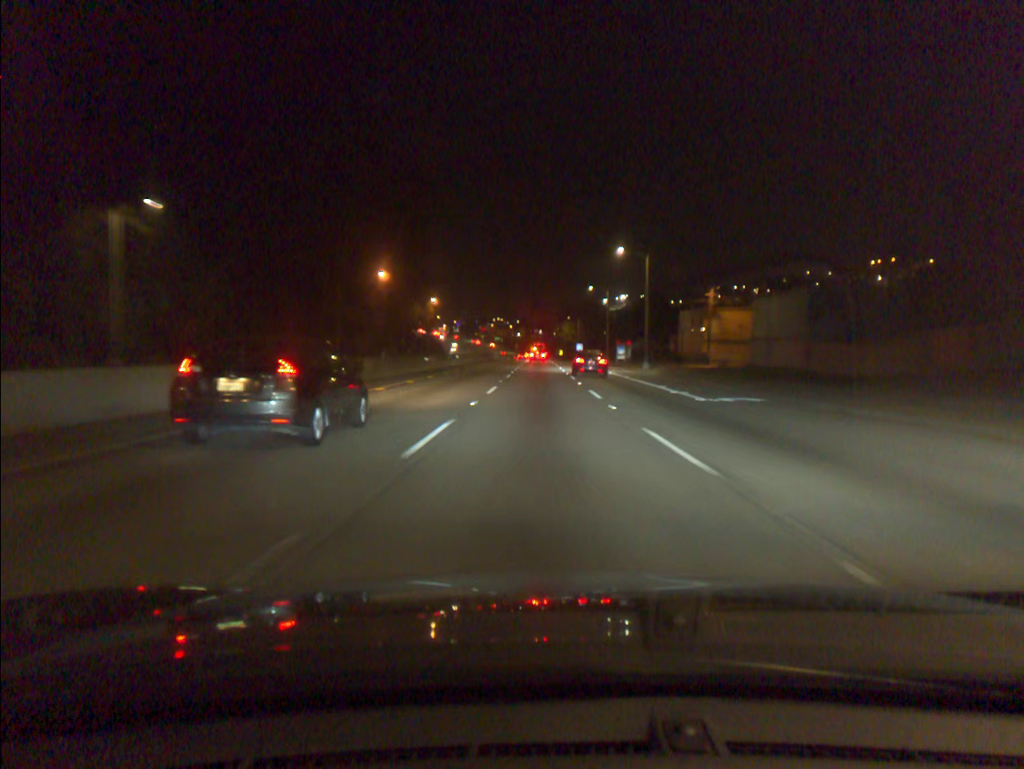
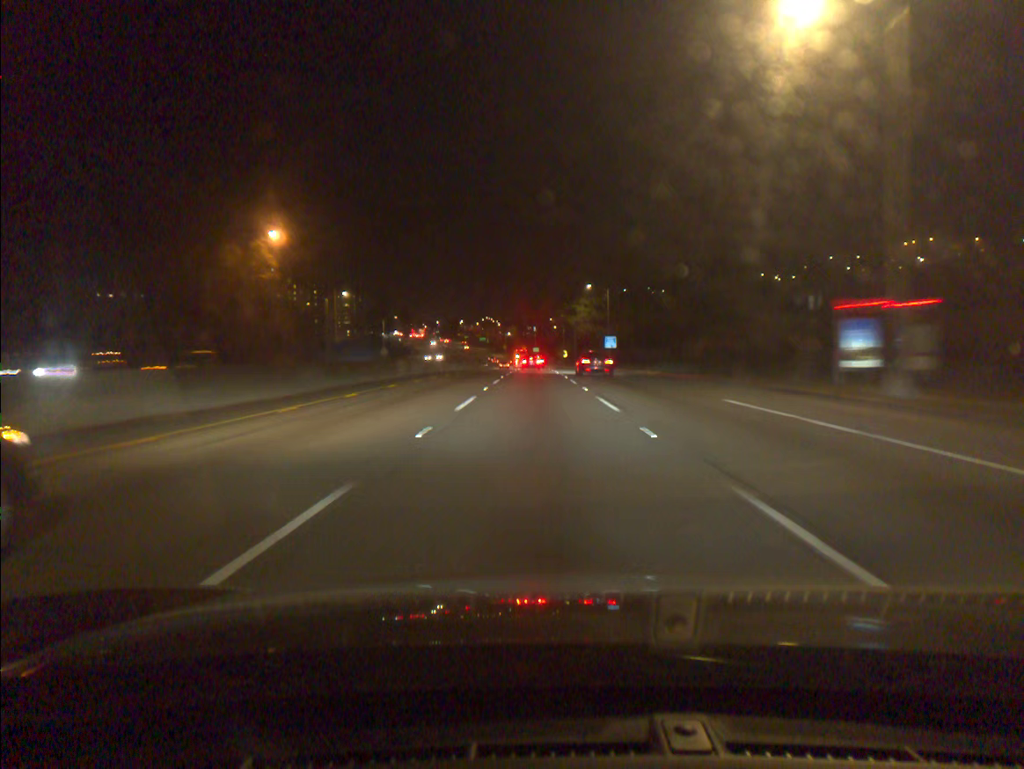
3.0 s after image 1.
(+0.5, +81.4) m; +1°
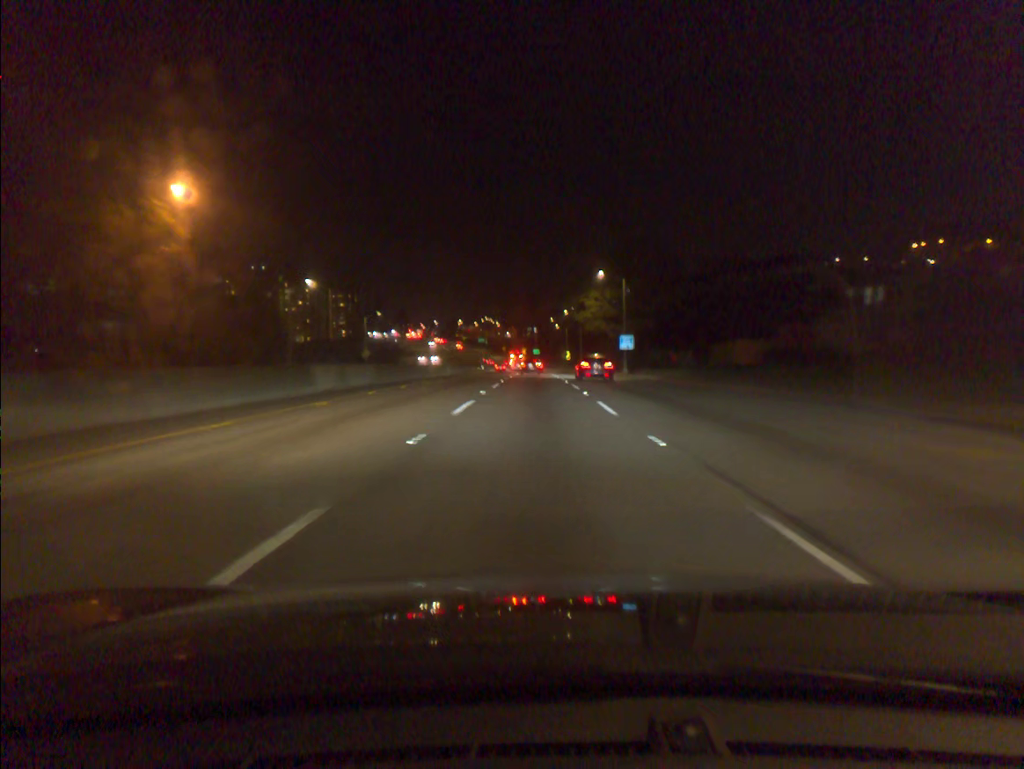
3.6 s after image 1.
(0.0, +15.7) m; 0°
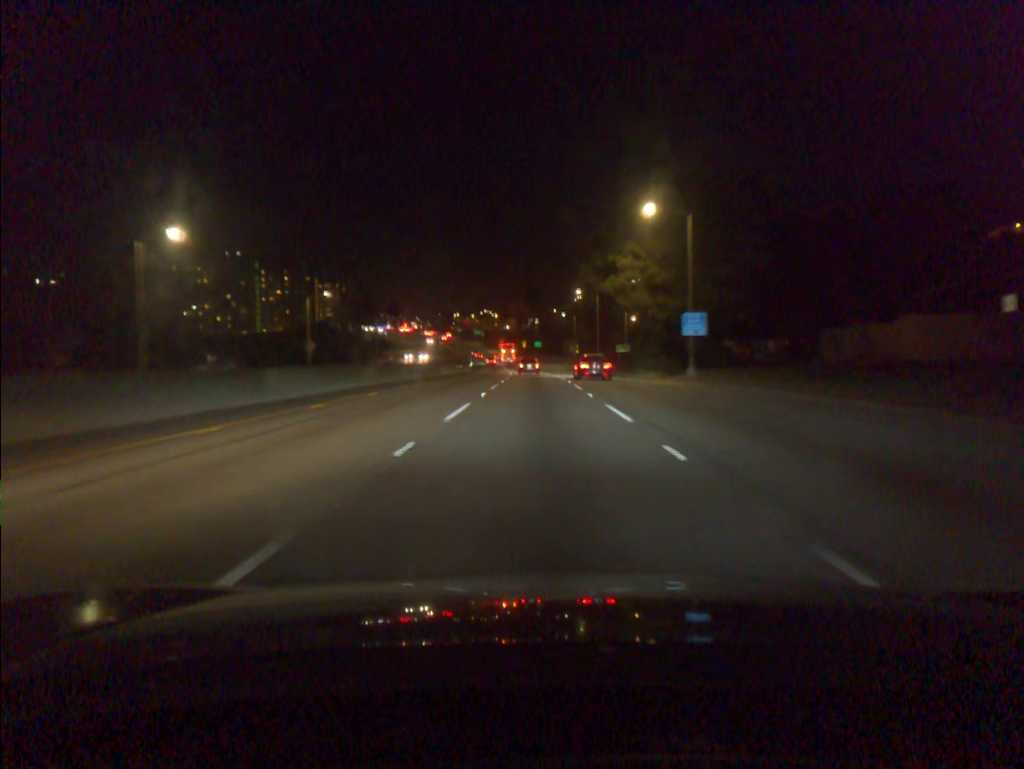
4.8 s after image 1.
(0.0, +30.8) m; 0°
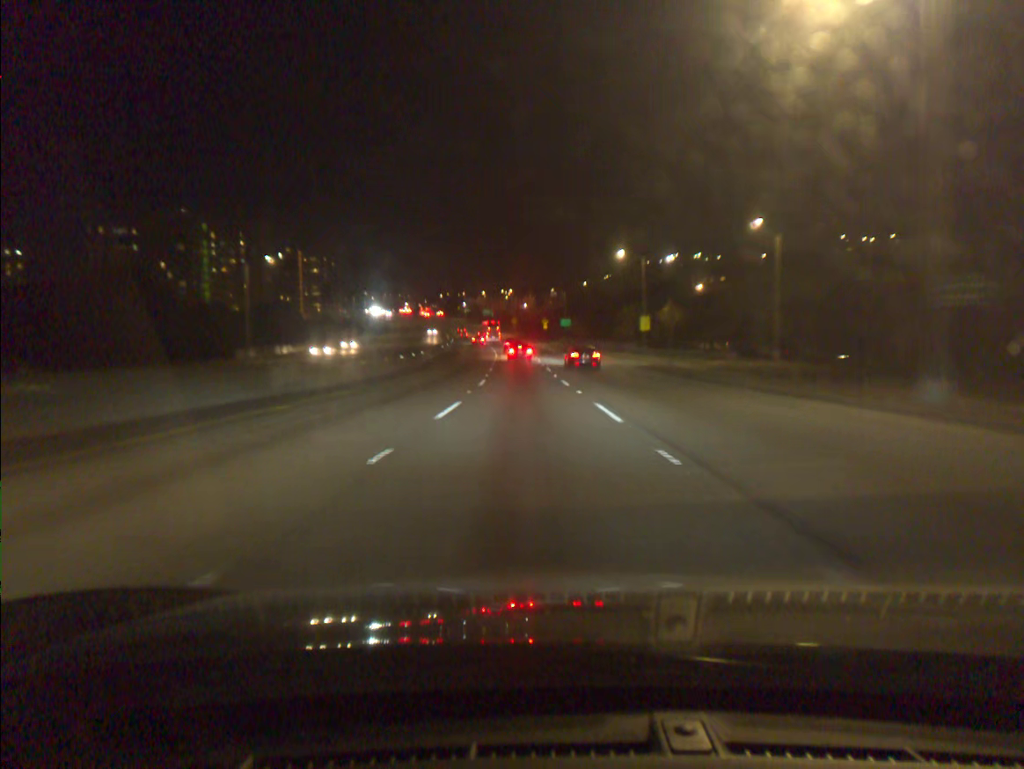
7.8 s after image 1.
(-0.6, +74.7) m; -2°
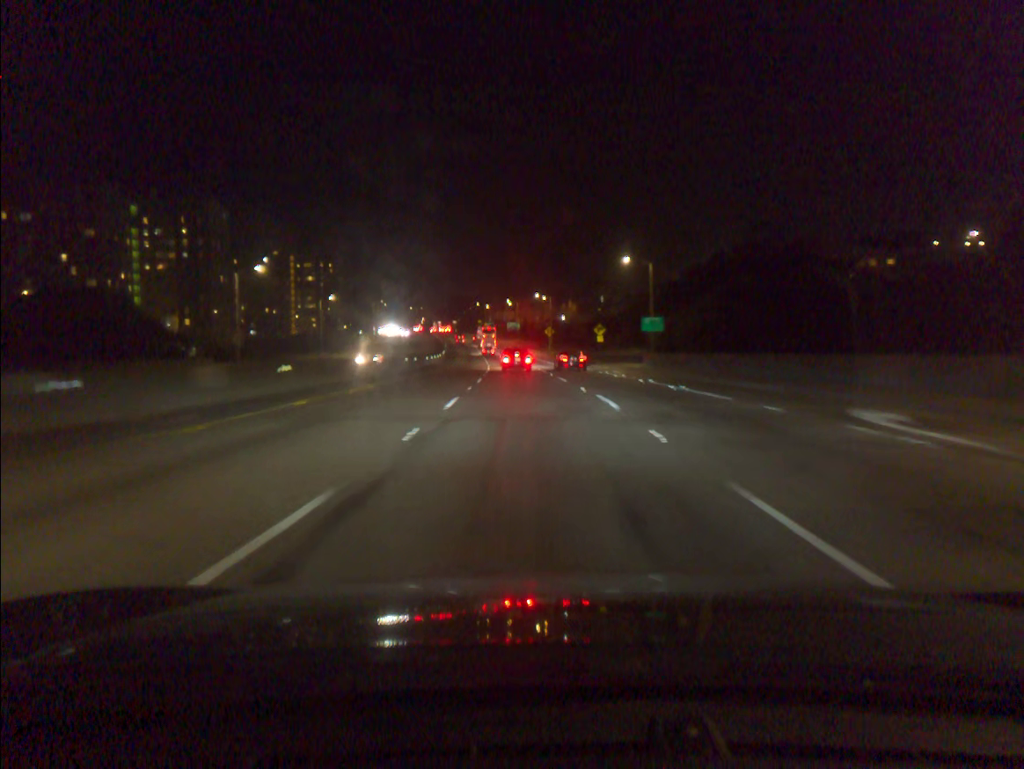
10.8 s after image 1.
(-1.6, +71.1) m; -2°
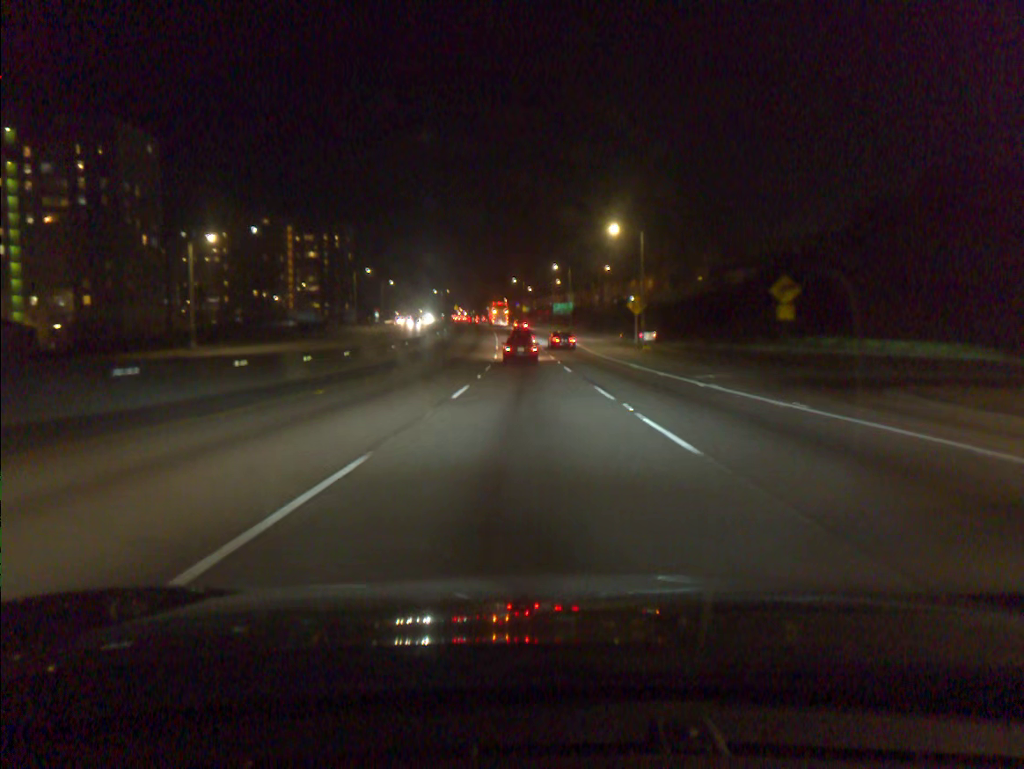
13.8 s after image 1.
(-1.9, +64.7) m; -3°
